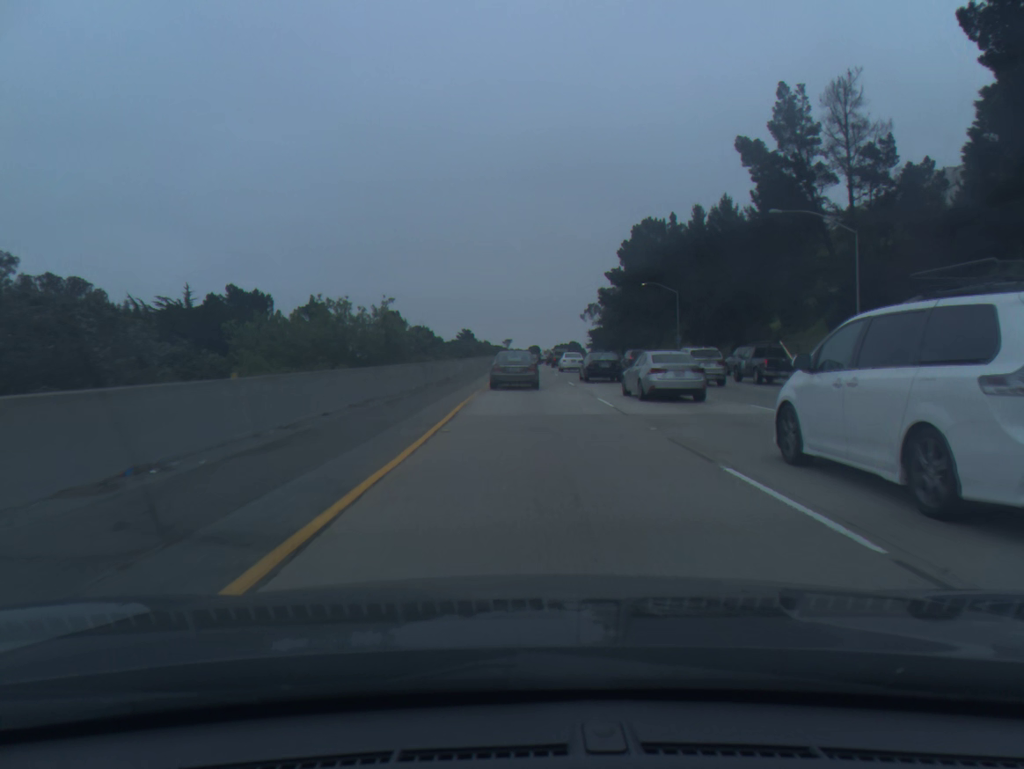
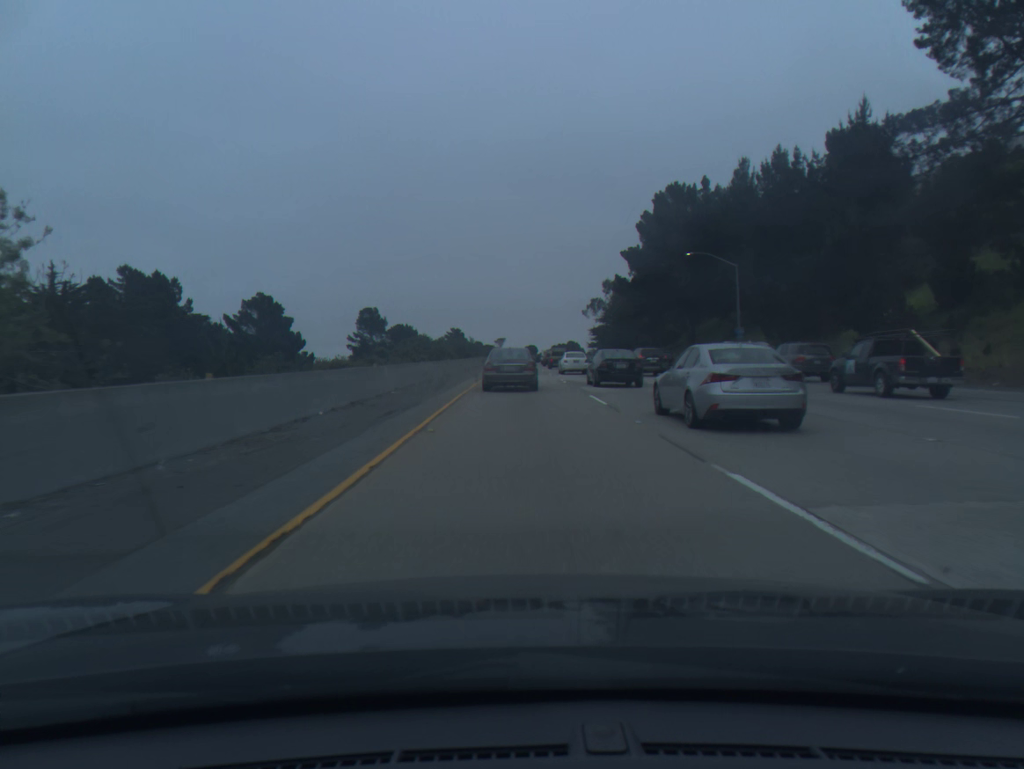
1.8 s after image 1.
(+0.2, +29.7) m; 0°
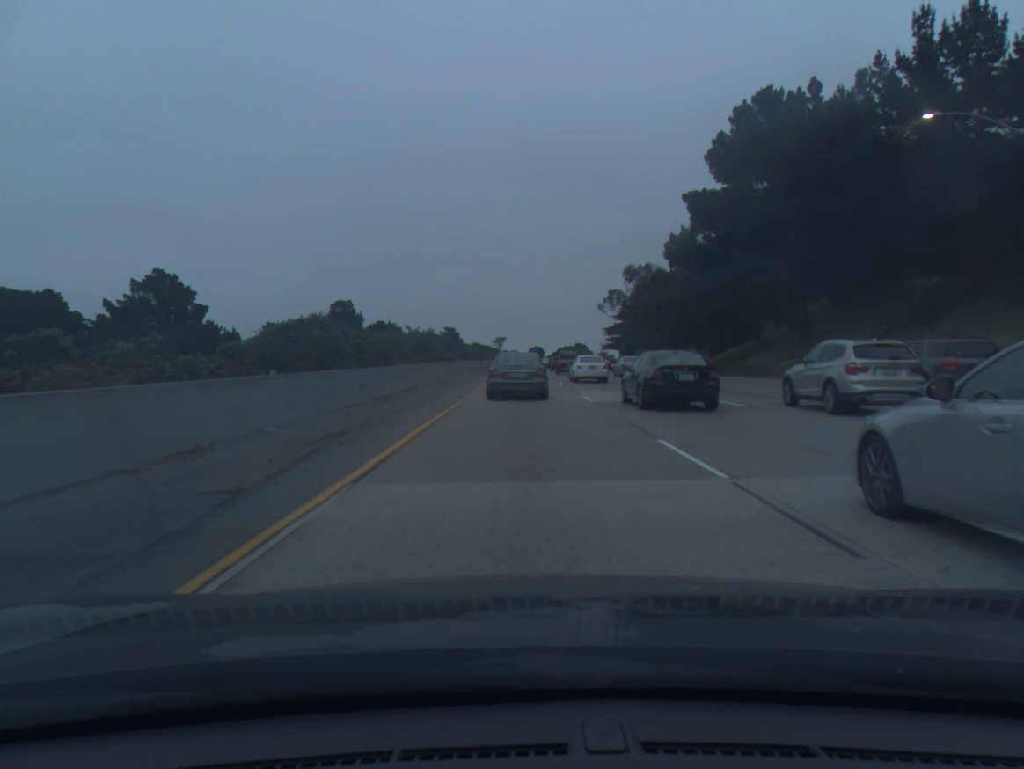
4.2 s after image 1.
(-0.1, +40.4) m; 0°
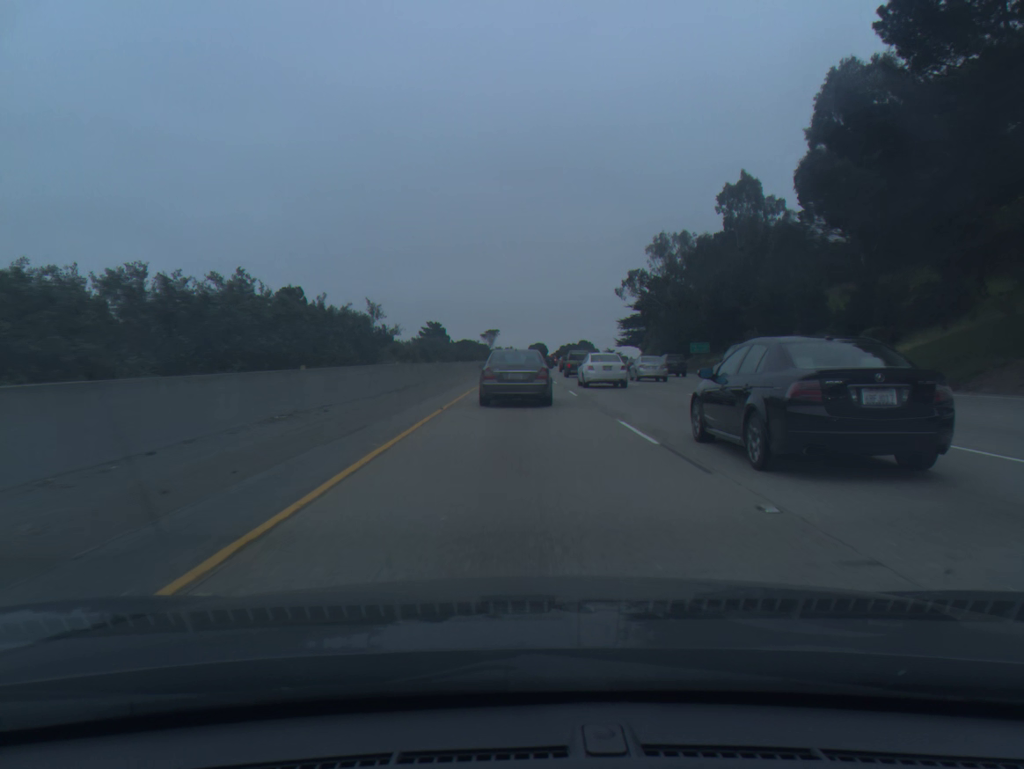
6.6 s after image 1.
(0.0, +41.1) m; 0°
